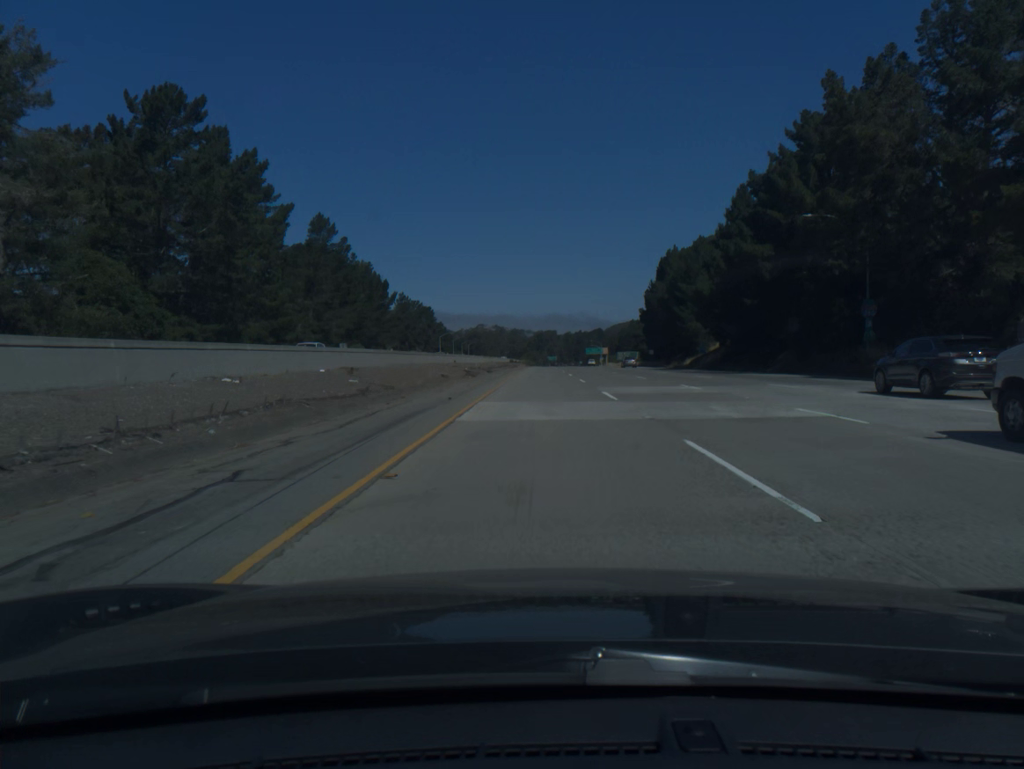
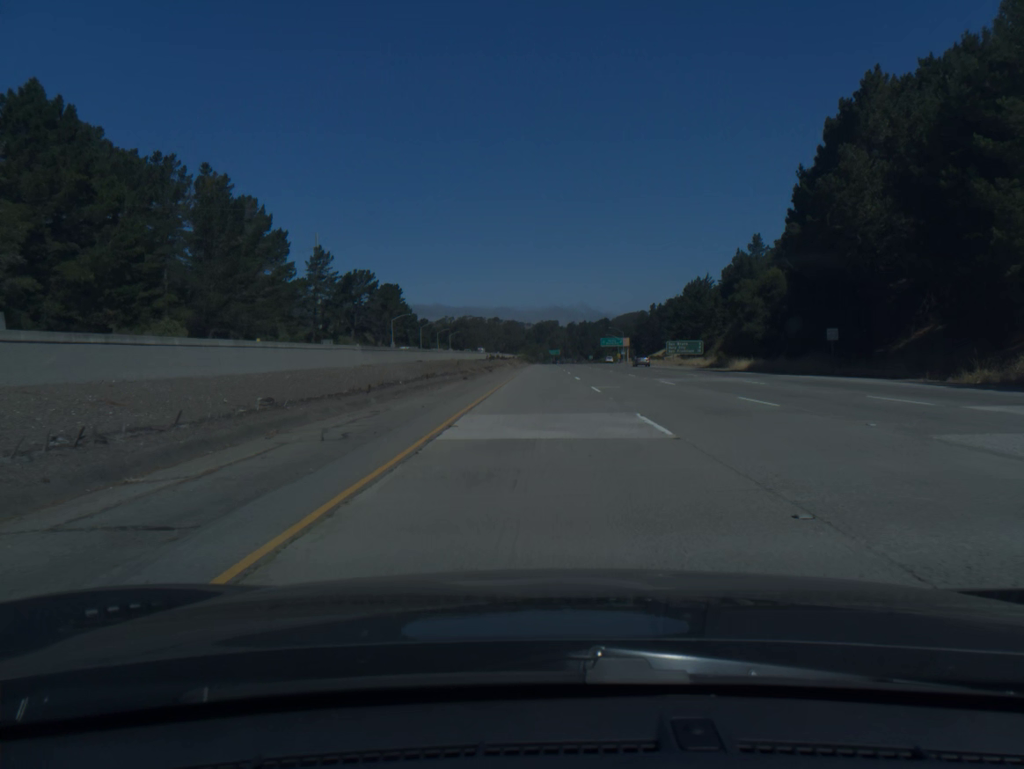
(-0.1, +82.5) m; 0°
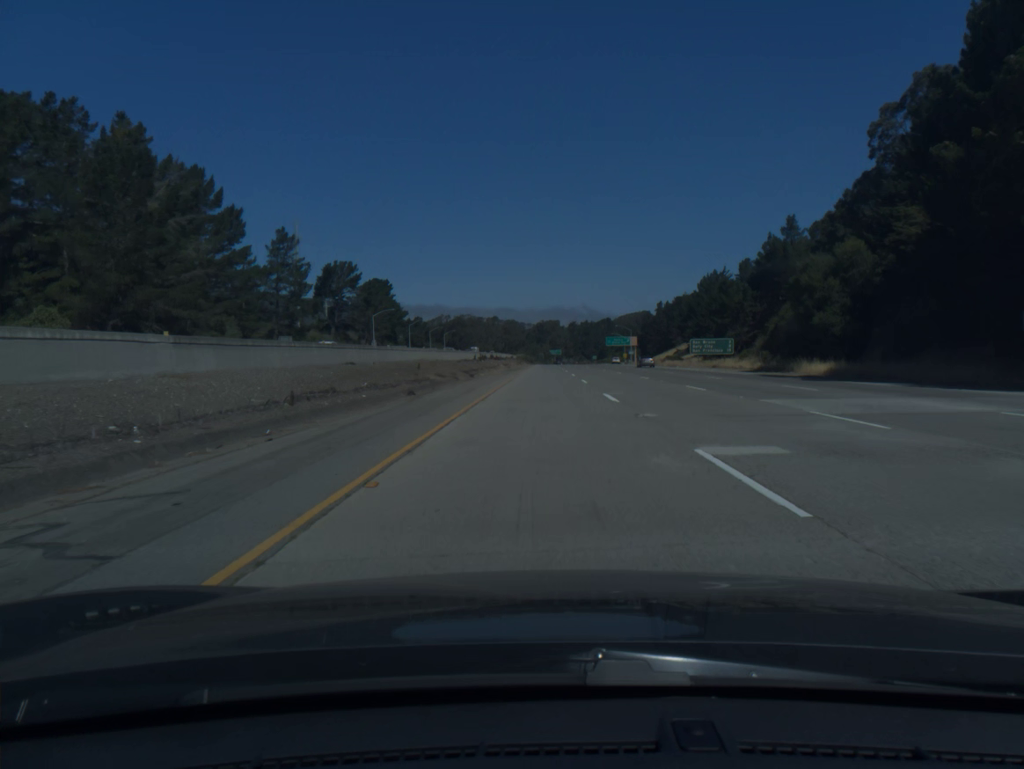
(0.0, +20.7) m; 0°
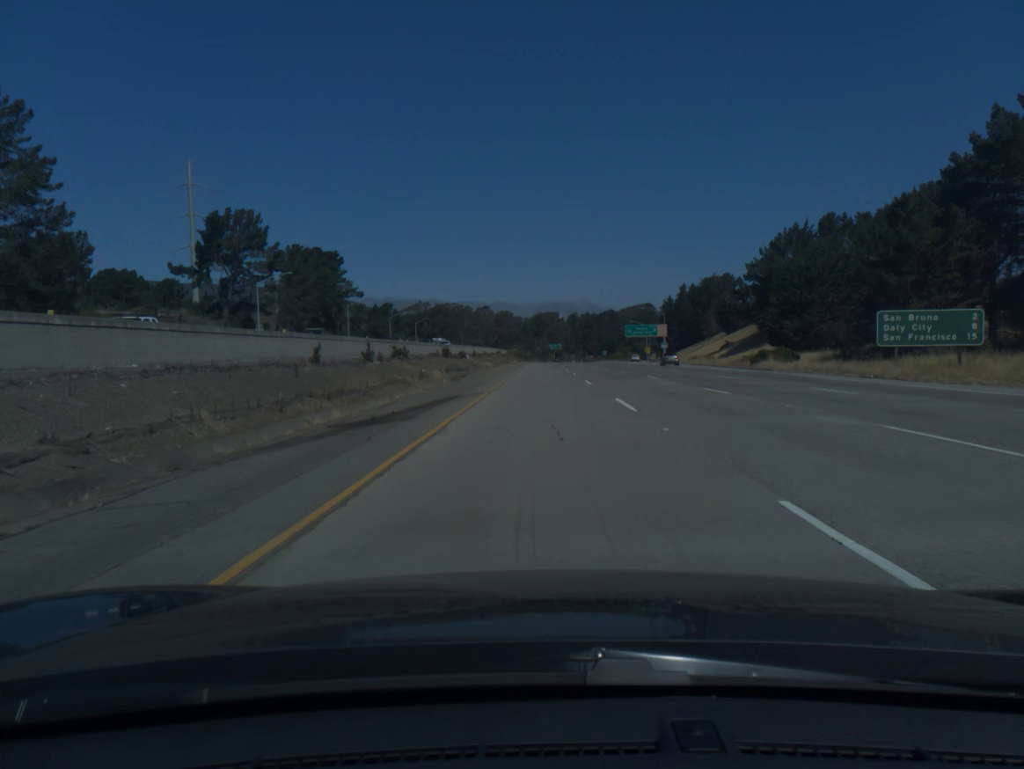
(0.0, +62.1) m; 0°
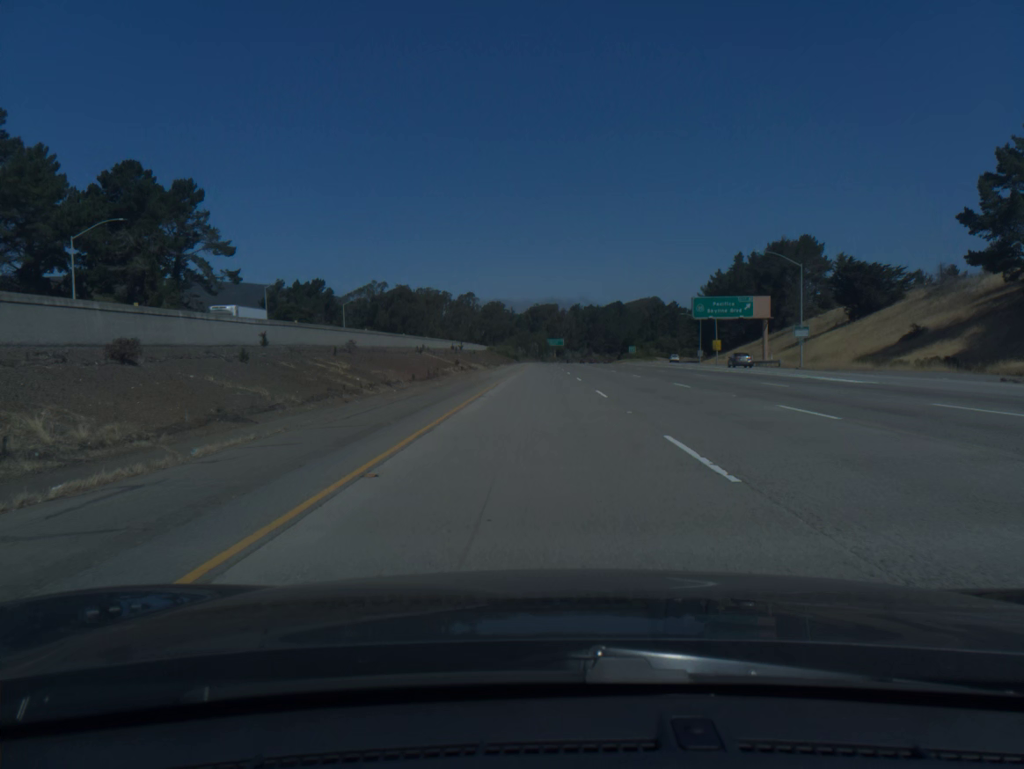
(+0.3, +82.5) m; 0°
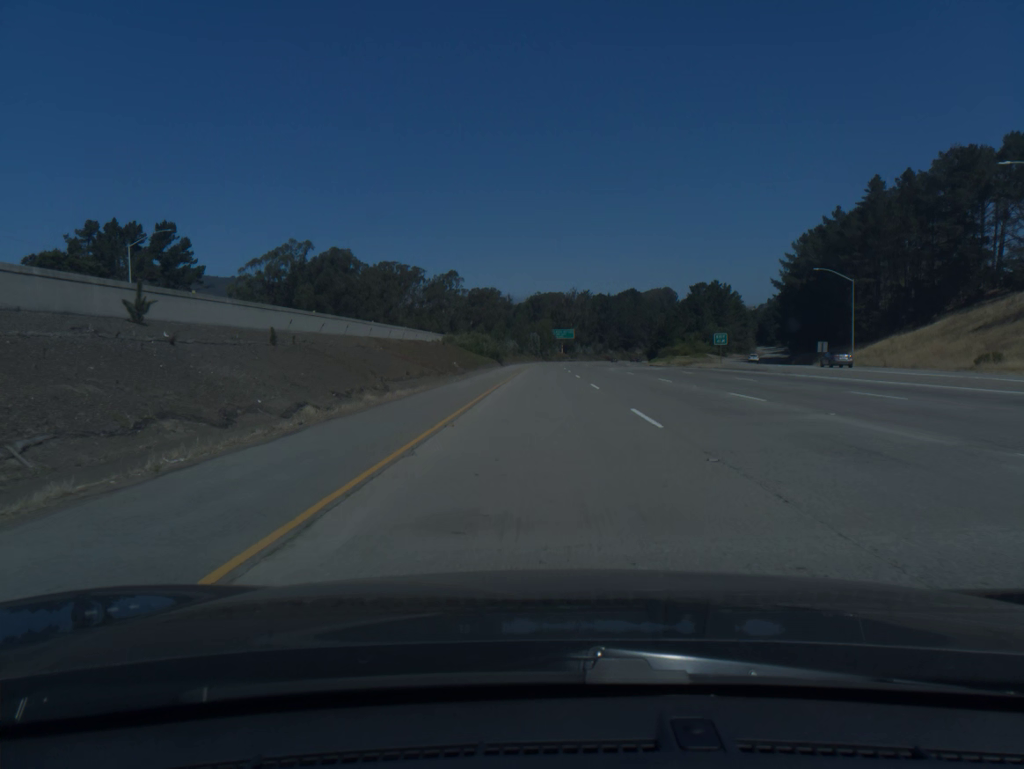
(-0.2, +82.2) m; 0°
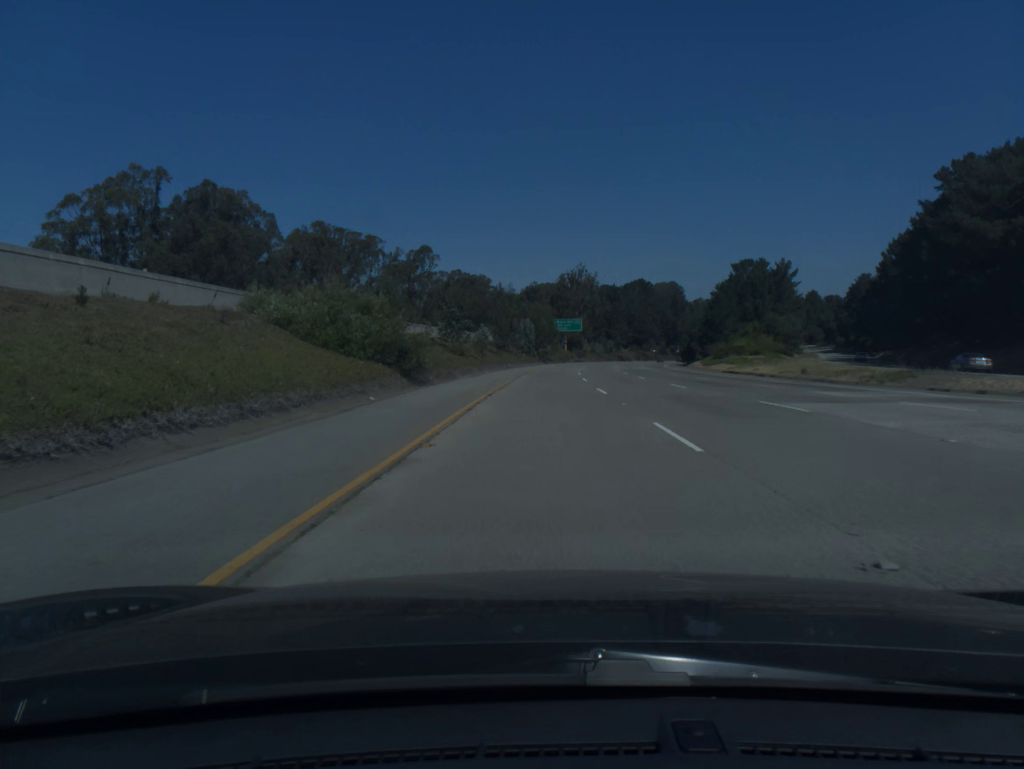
(0.0, +61.6) m; 0°
